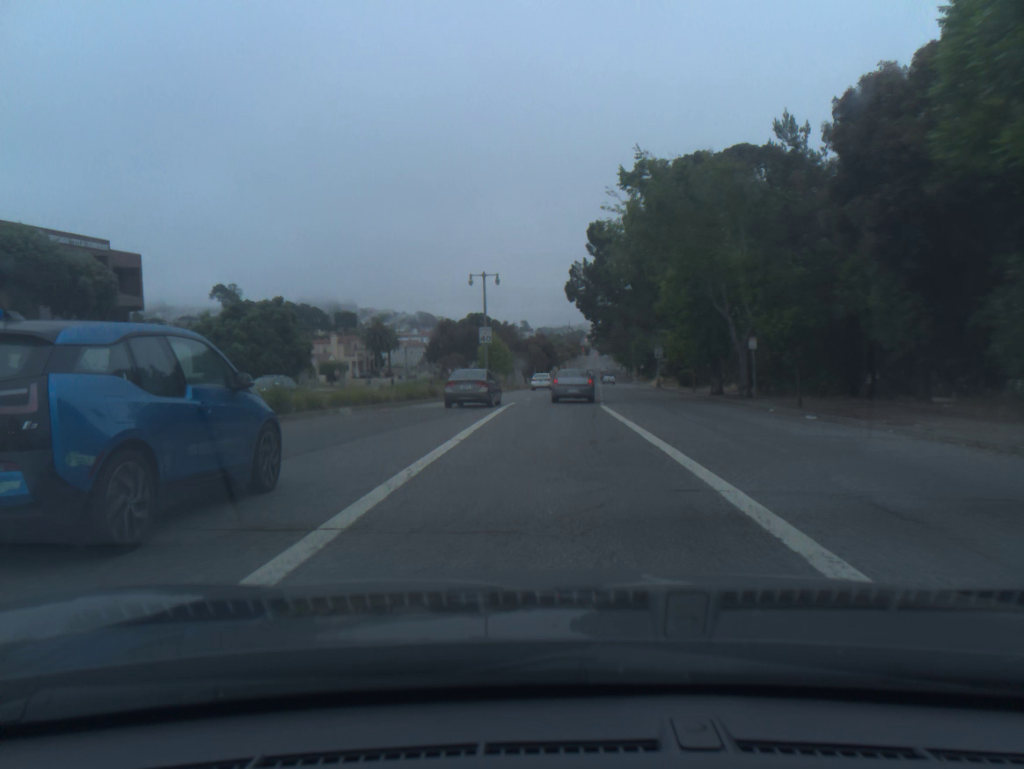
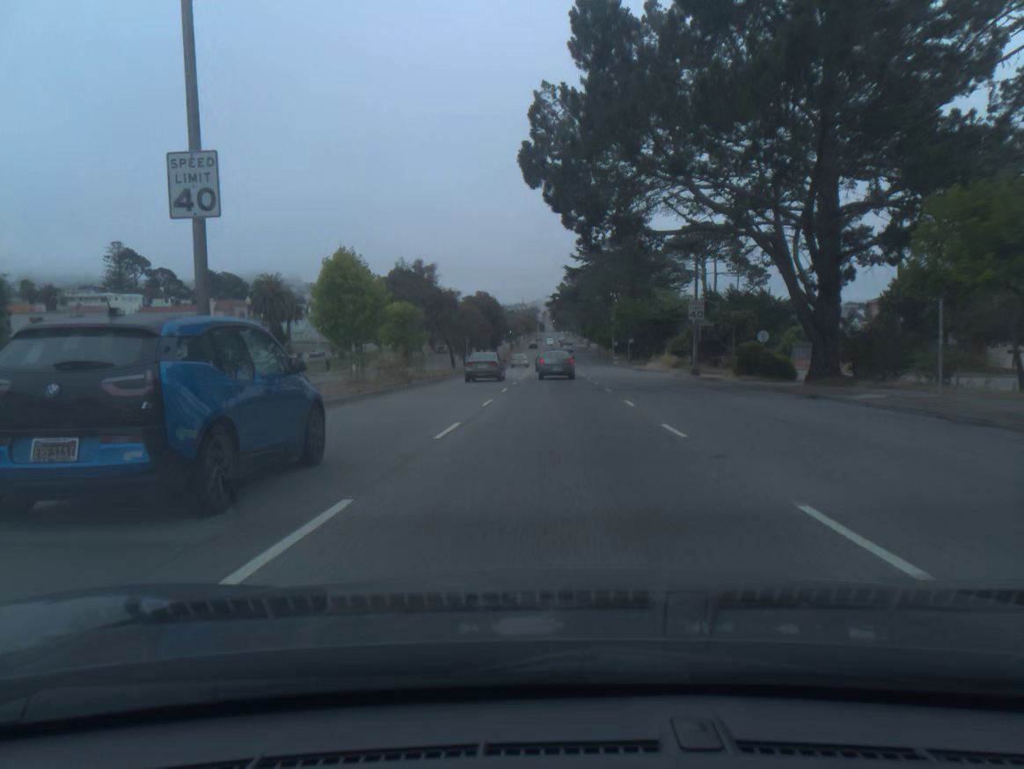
(+1.0, +41.5) m; +3°
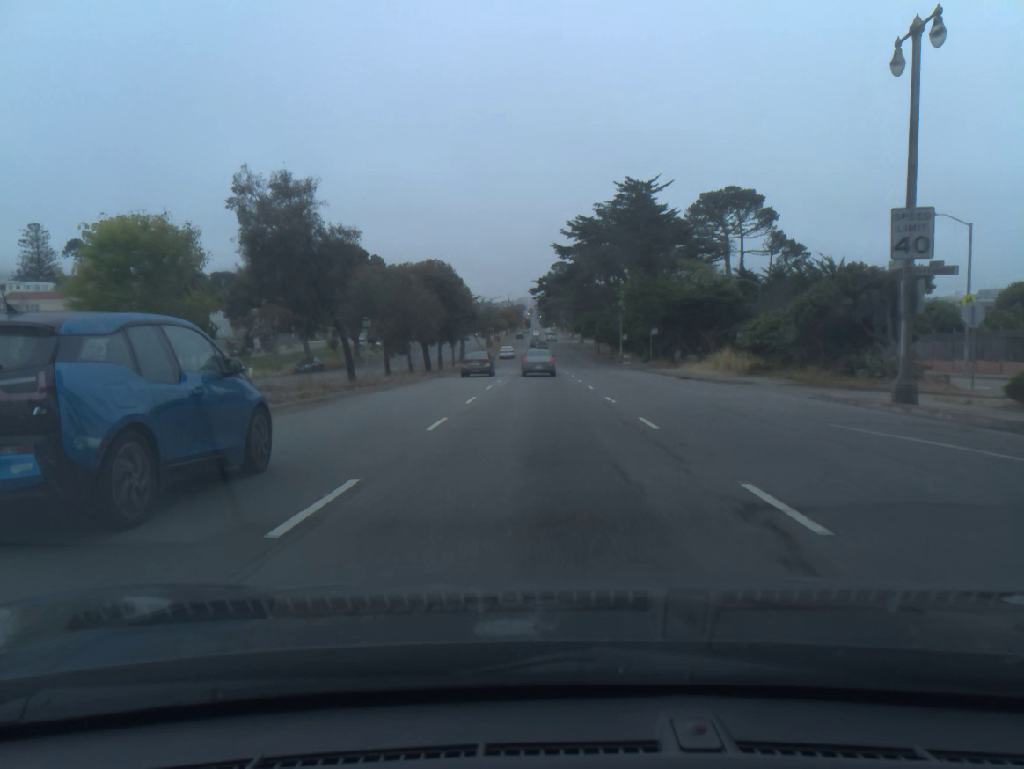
(+0.4, +28.3) m; +1°
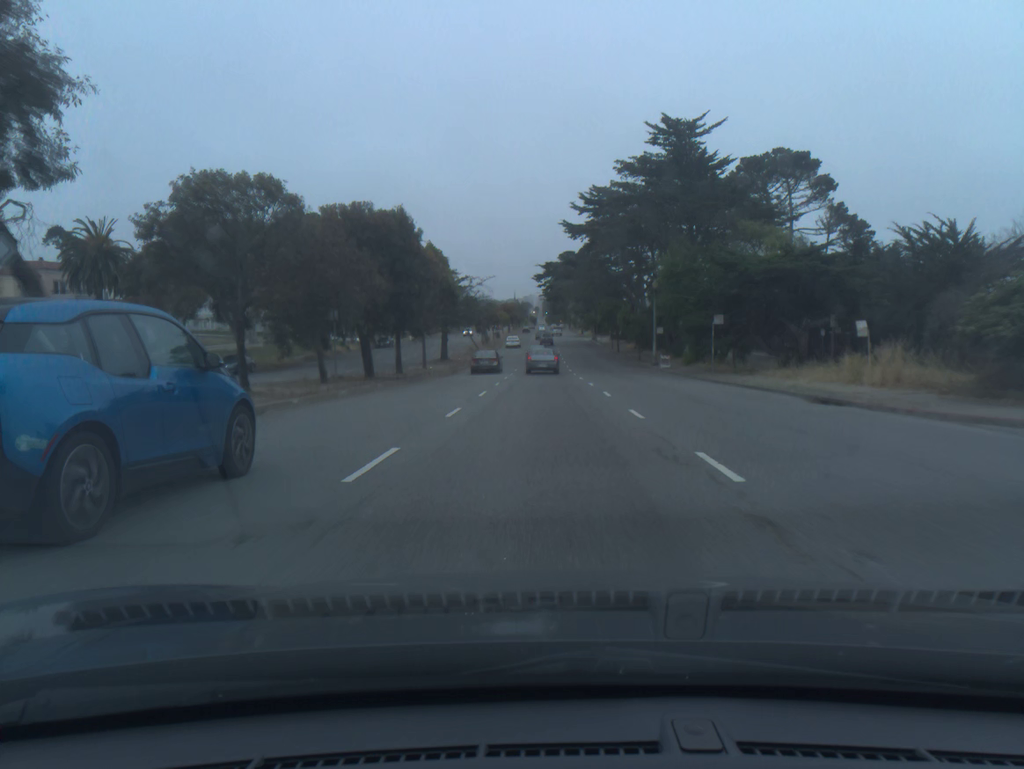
(-0.1, +20.0) m; 0°
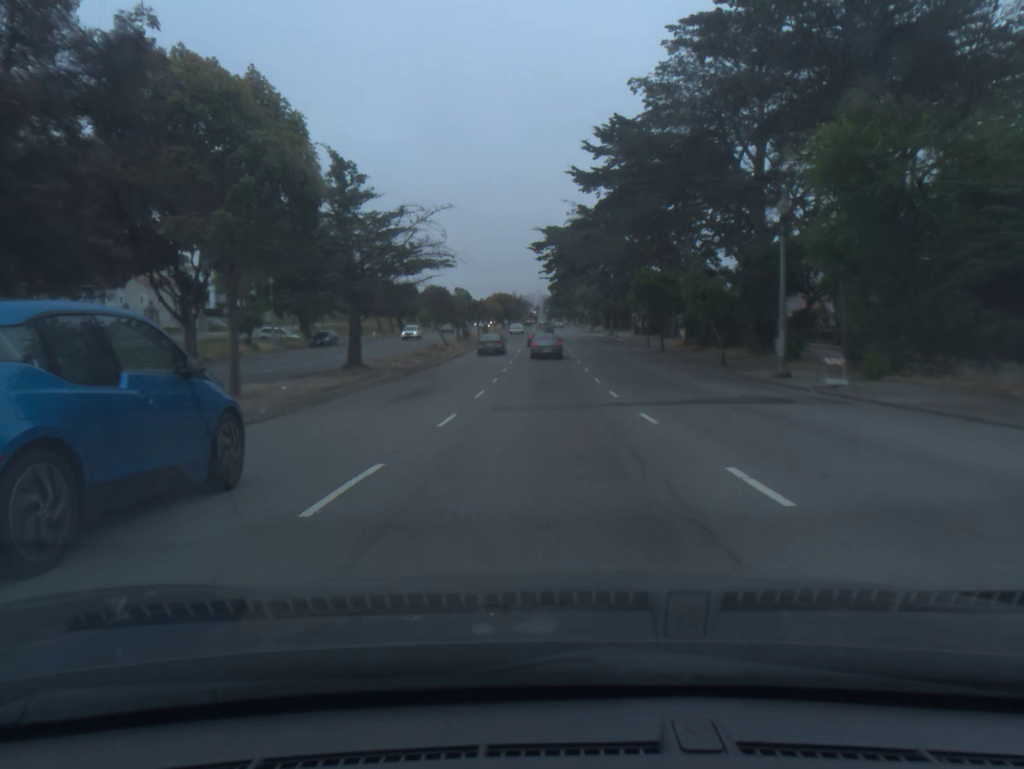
(-0.1, +31.1) m; 0°
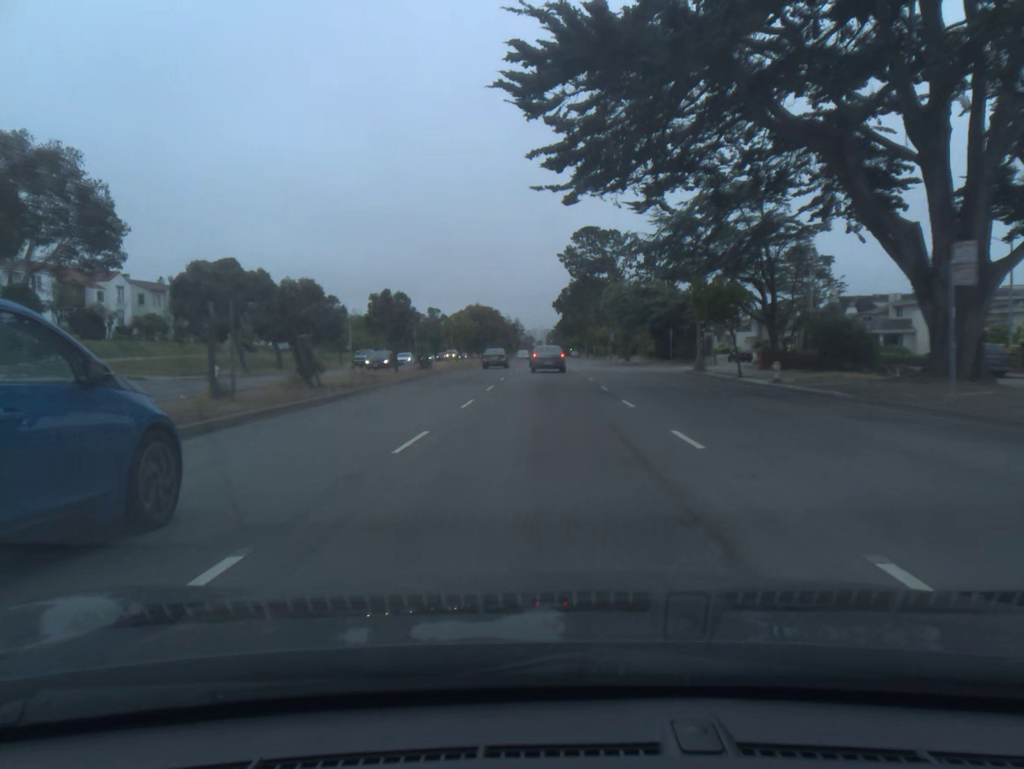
(0.0, +53.7) m; 0°
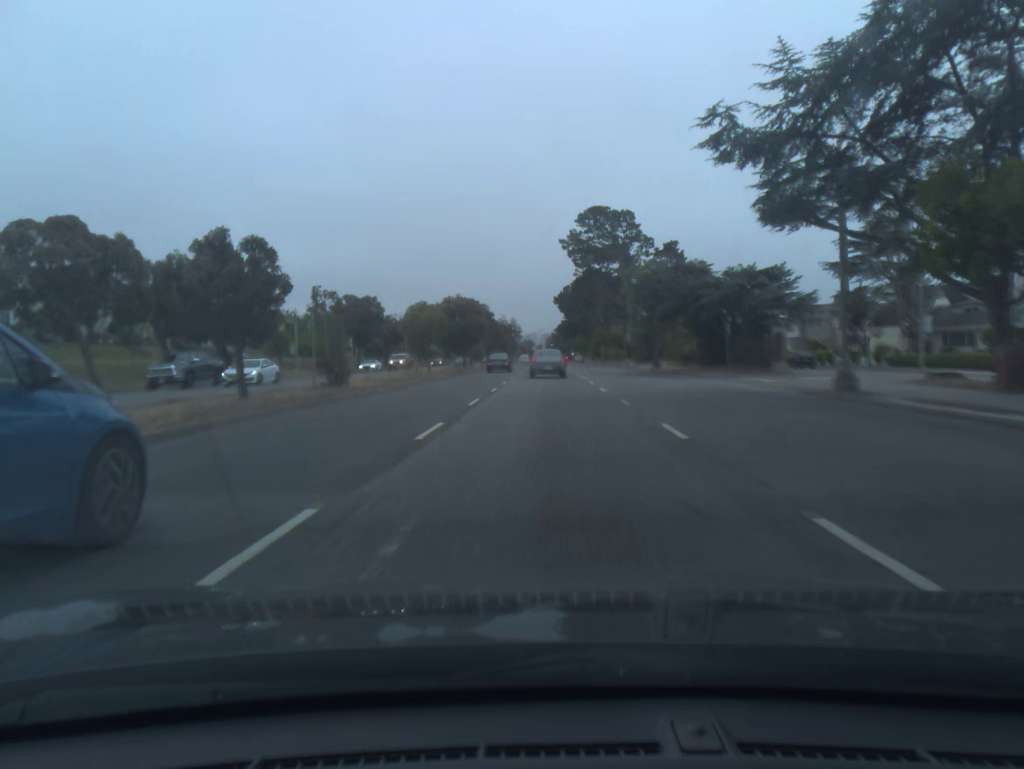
(0.0, +20.9) m; 0°
